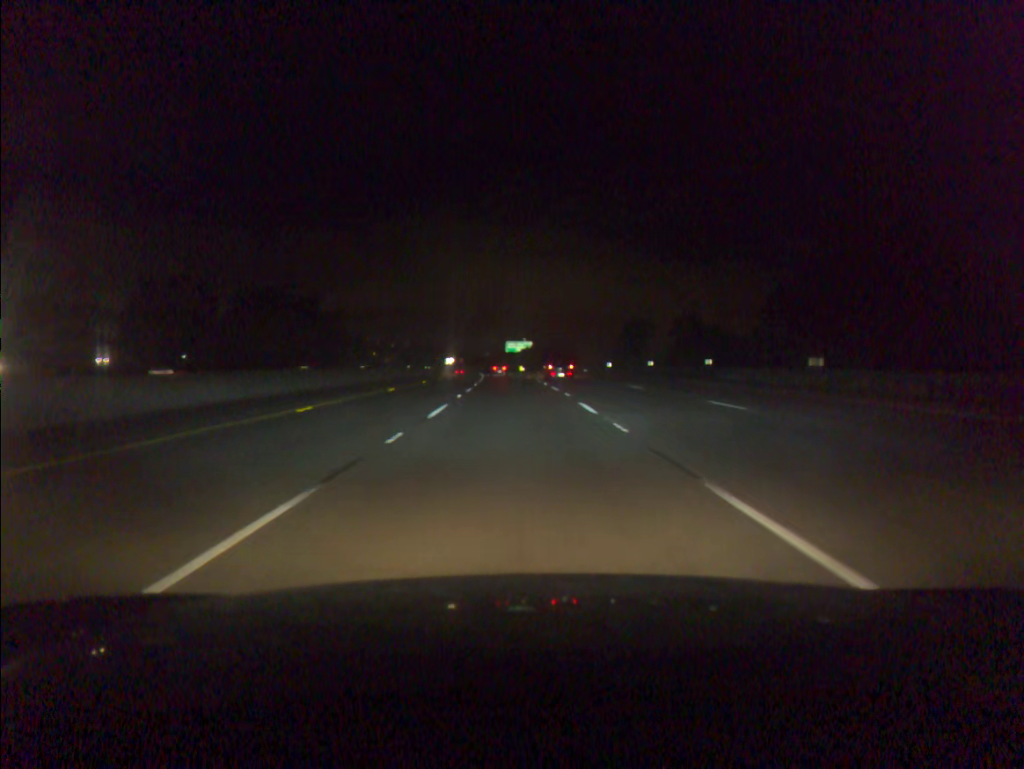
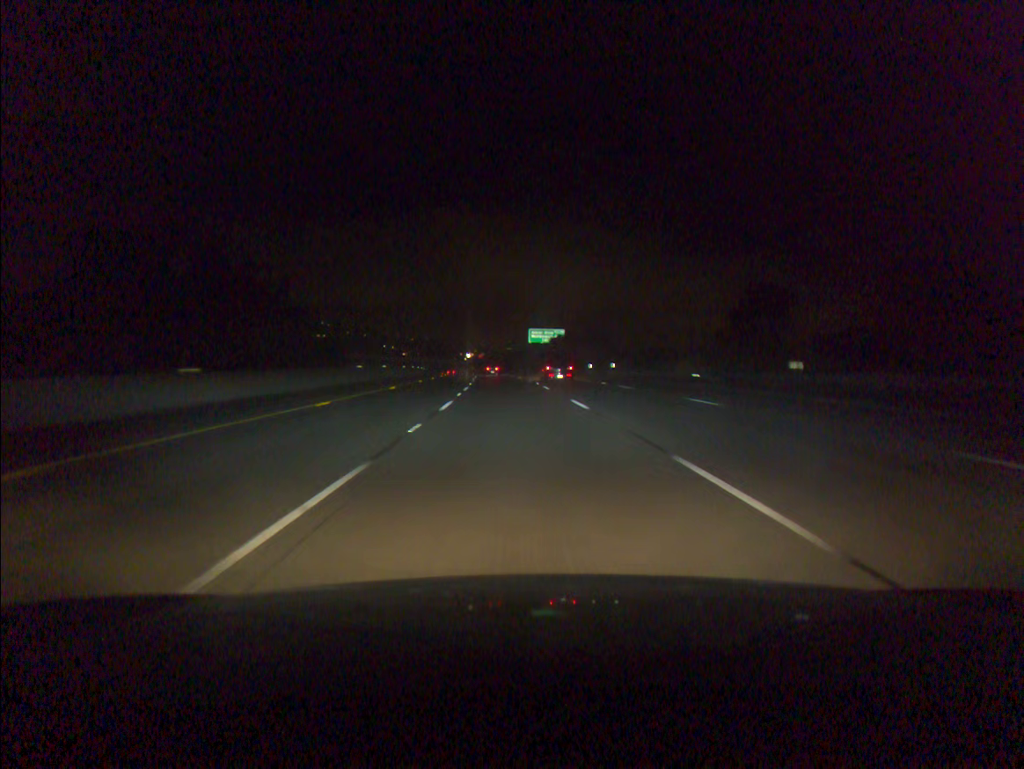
(-1.0, +56.1) m; -2°
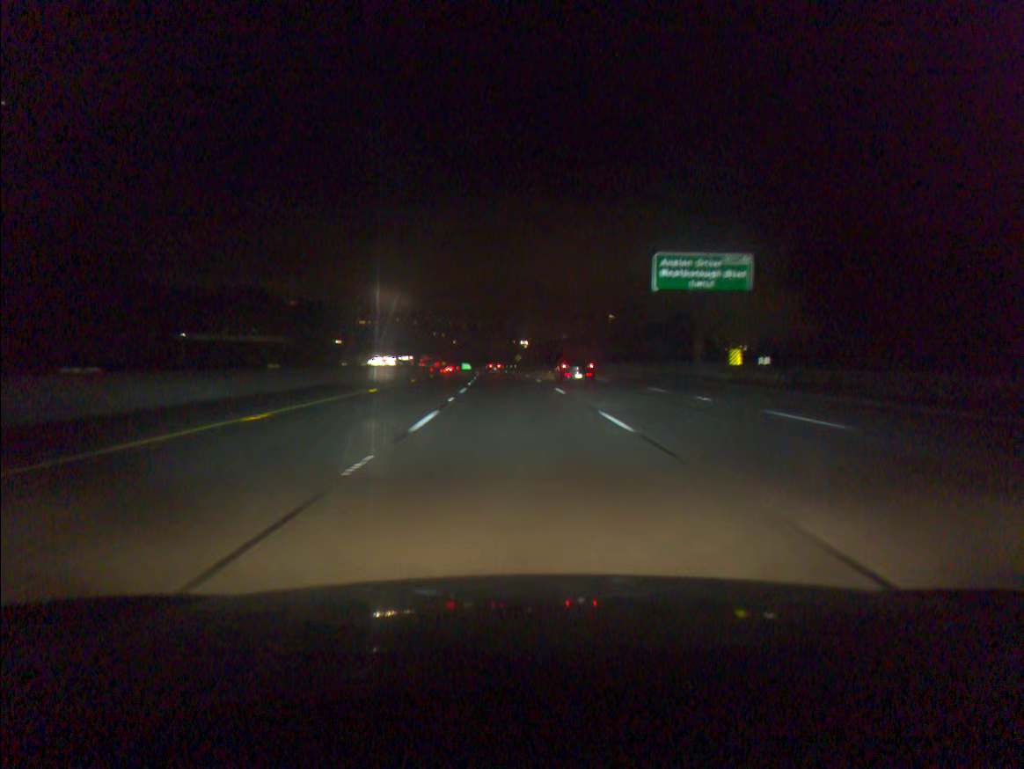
(-3.4, +94.0) m; -4°
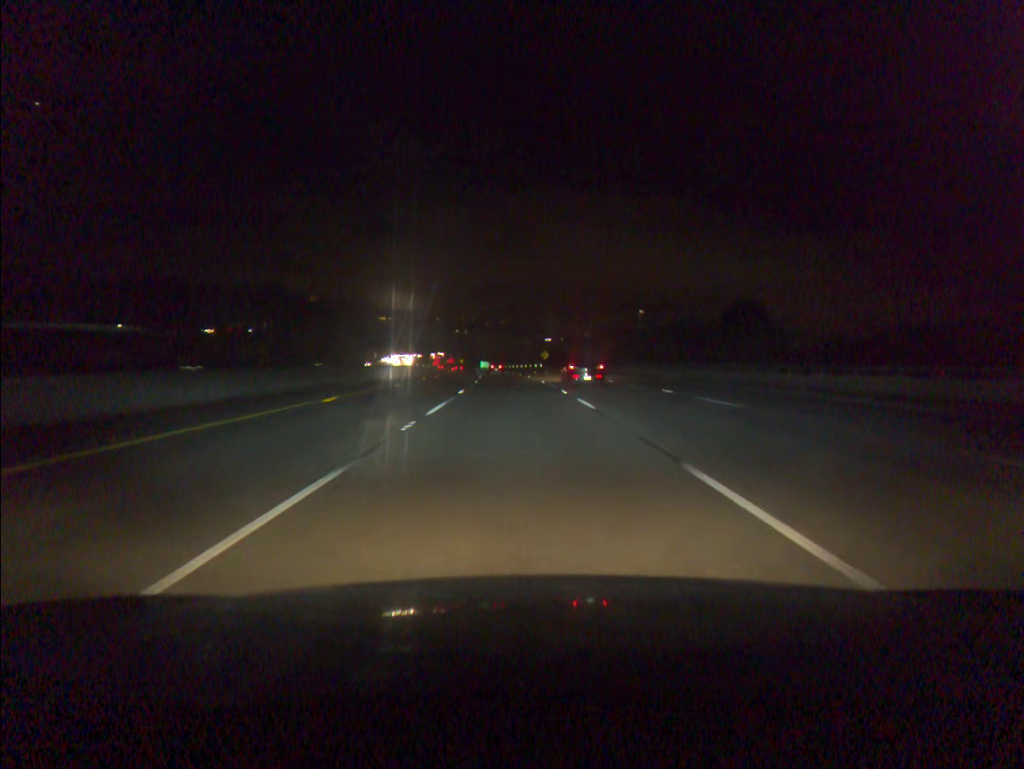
(-0.6, +37.7) m; -2°
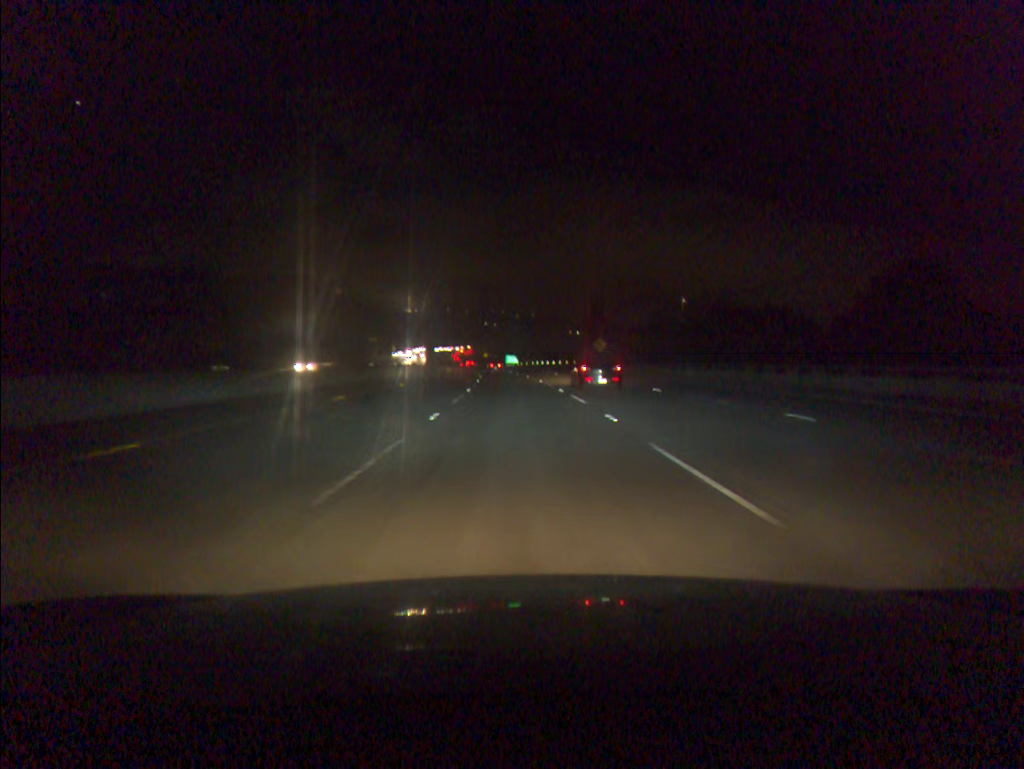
(-1.2, +56.3) m; -2°
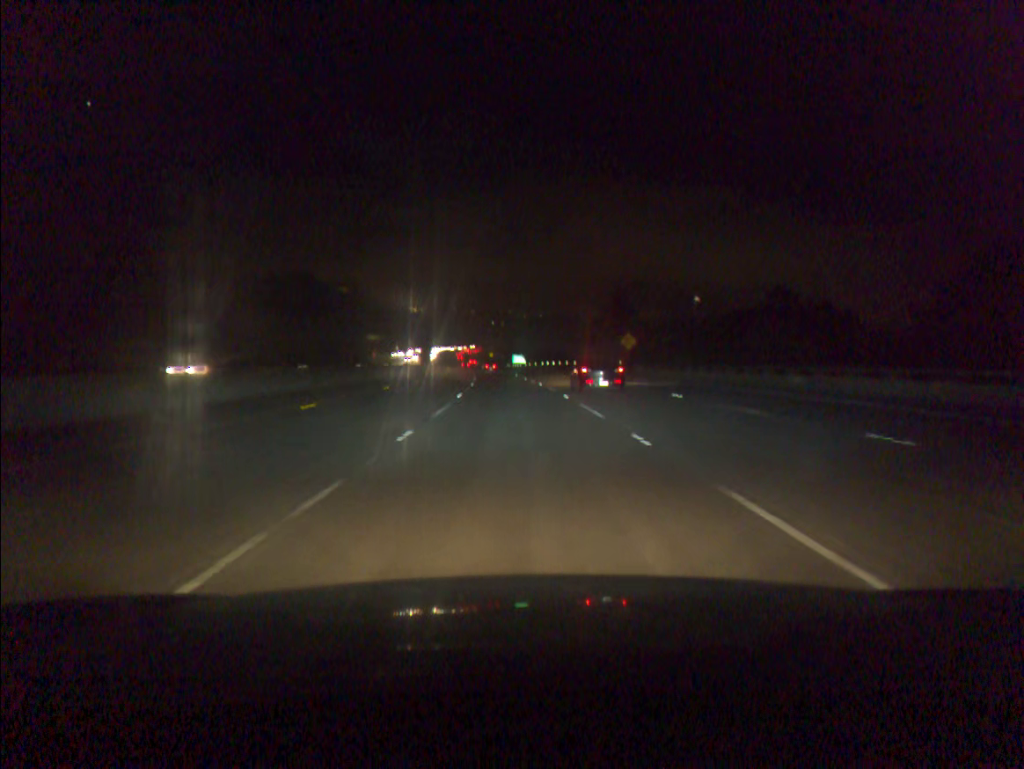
(-0.1, +18.7) m; -1°
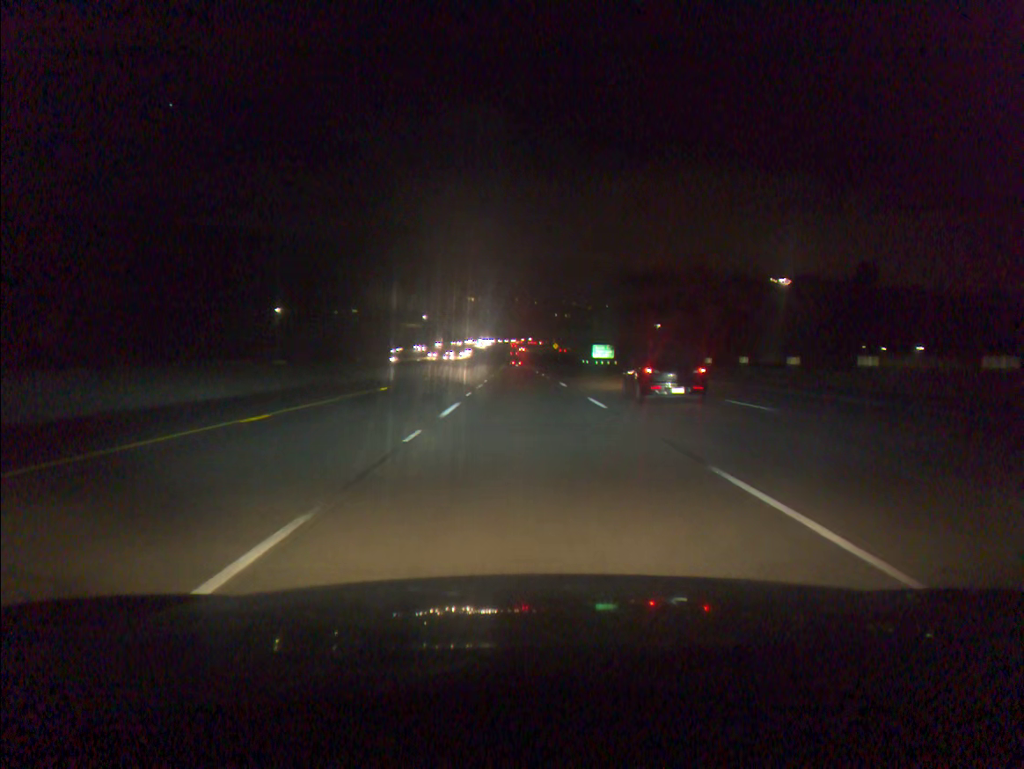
(-4.0, +93.6) m; -5°
